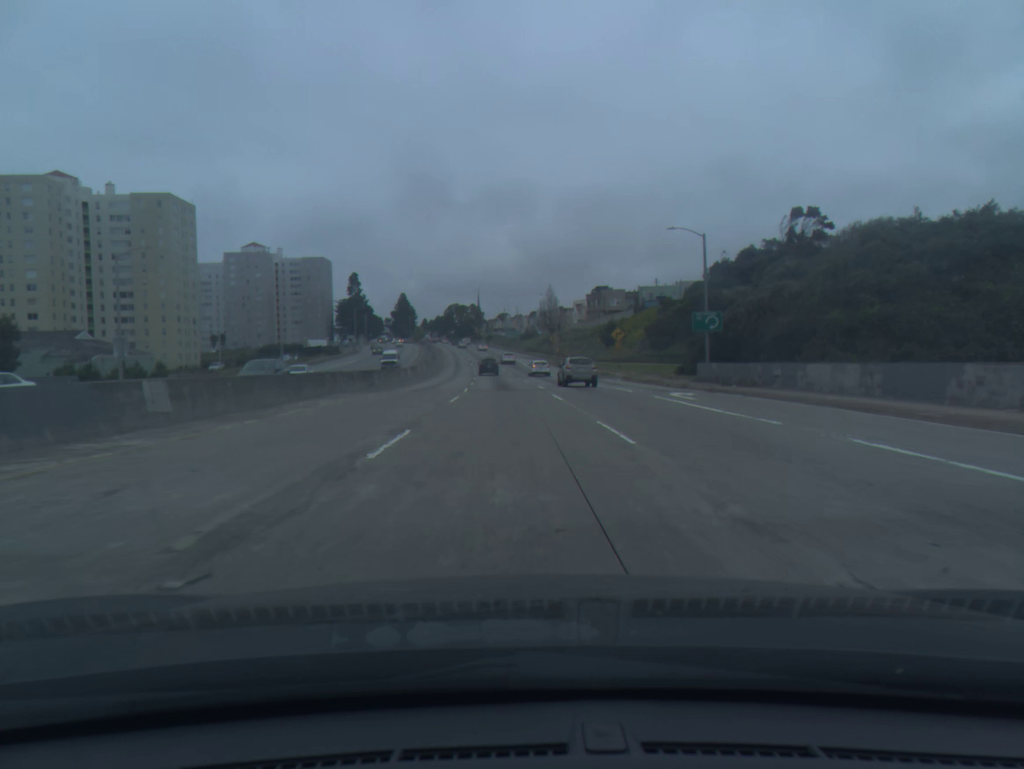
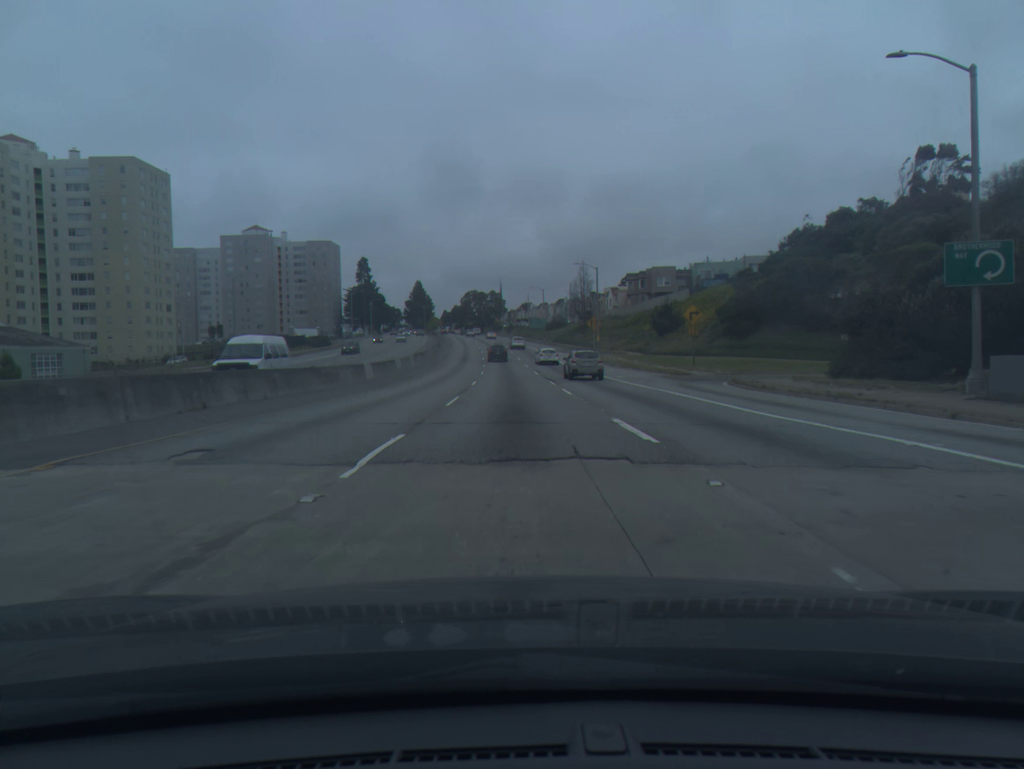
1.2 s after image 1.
(-0.4, +26.6) m; -2°
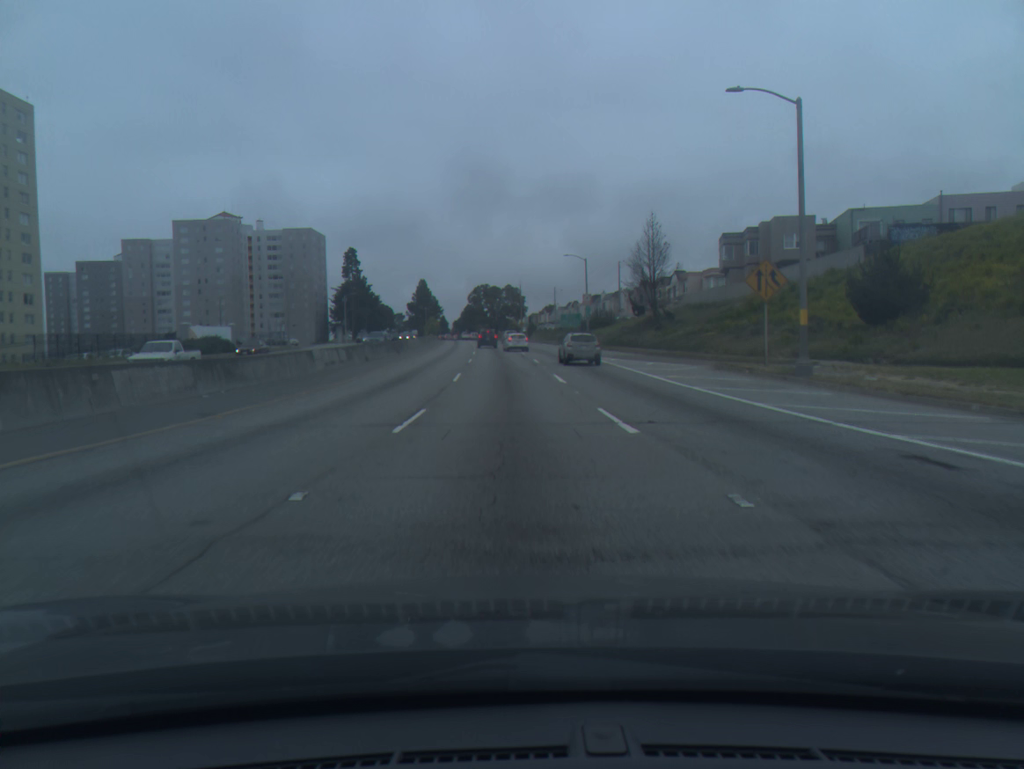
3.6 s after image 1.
(-0.8, +53.0) m; -1°
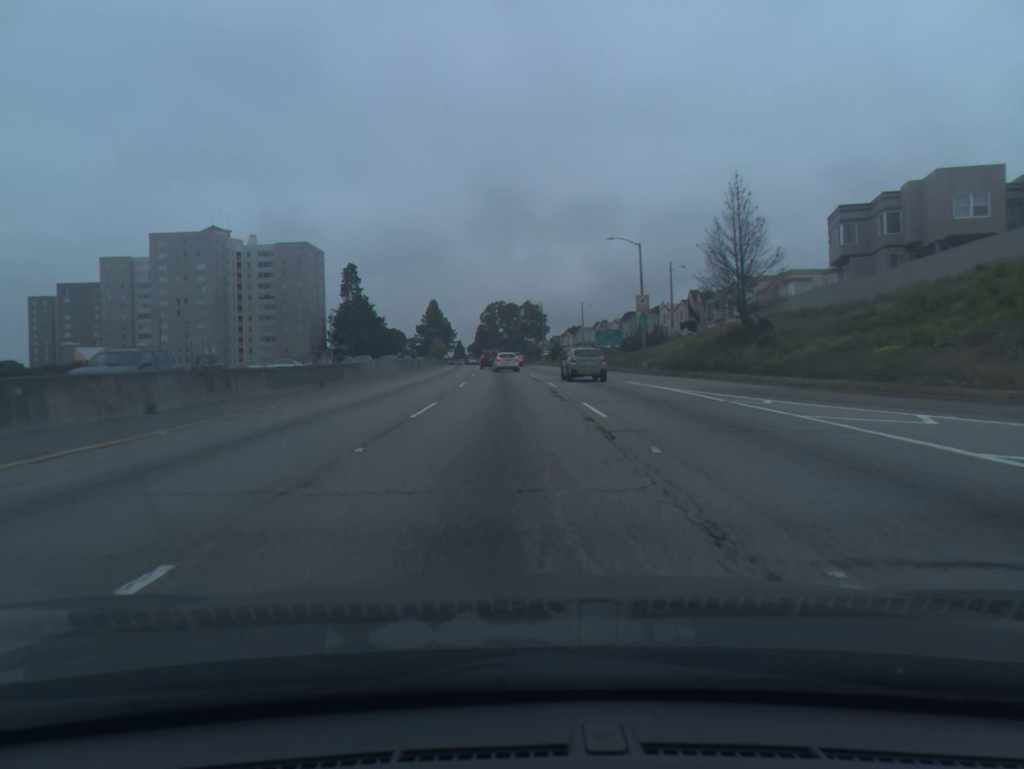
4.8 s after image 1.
(-0.3, +26.3) m; -1°
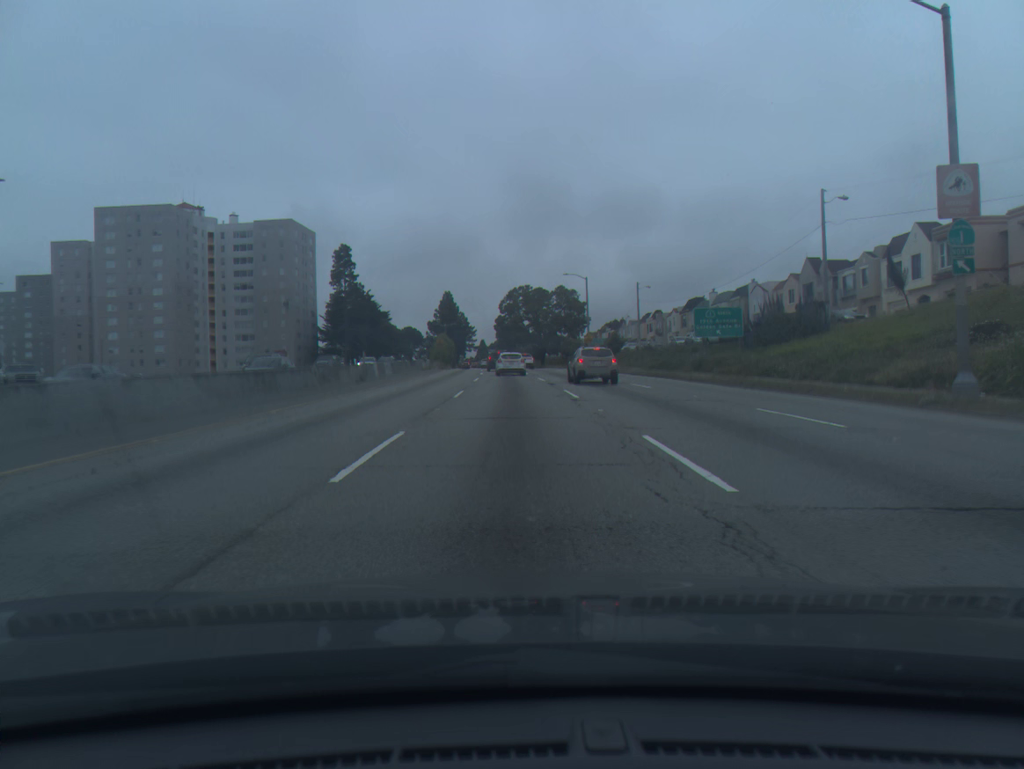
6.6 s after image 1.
(-0.8, +37.2) m; -2°
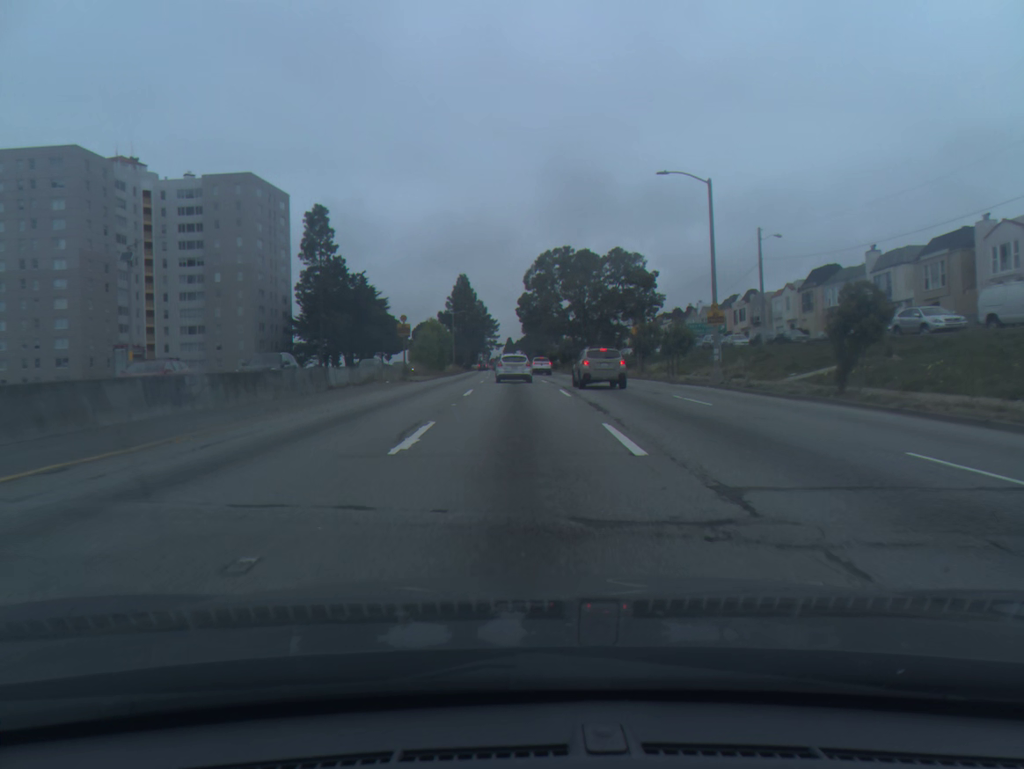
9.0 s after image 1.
(-0.7, +42.3) m; -2°
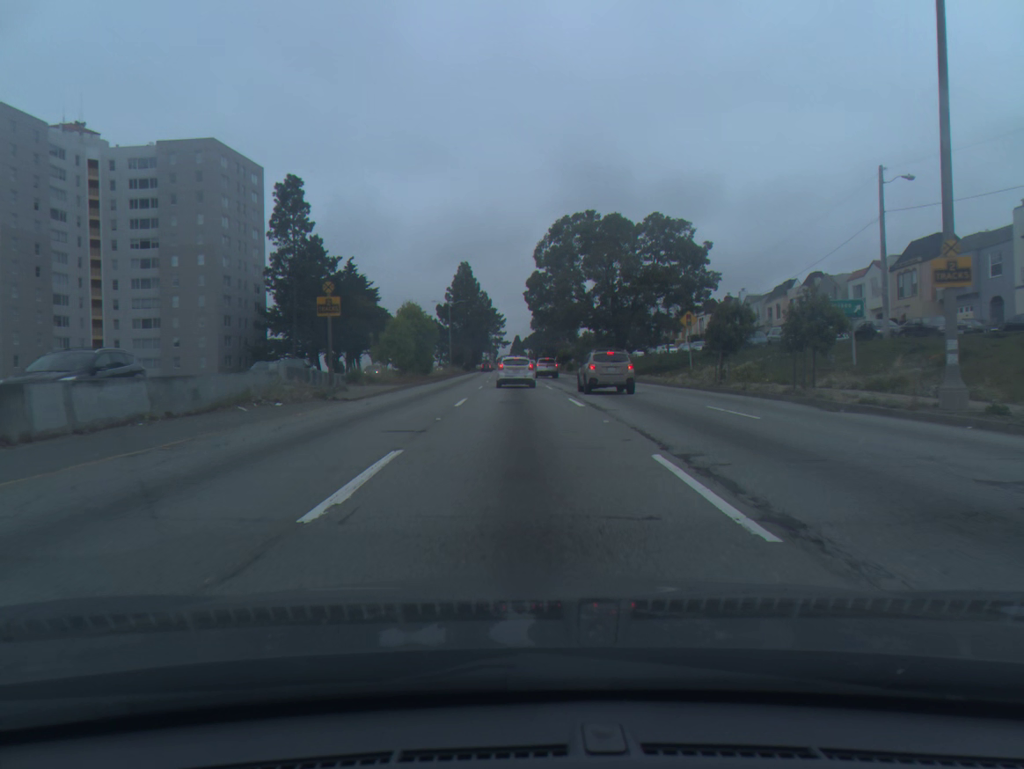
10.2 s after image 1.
(-0.1, +18.6) m; -1°
